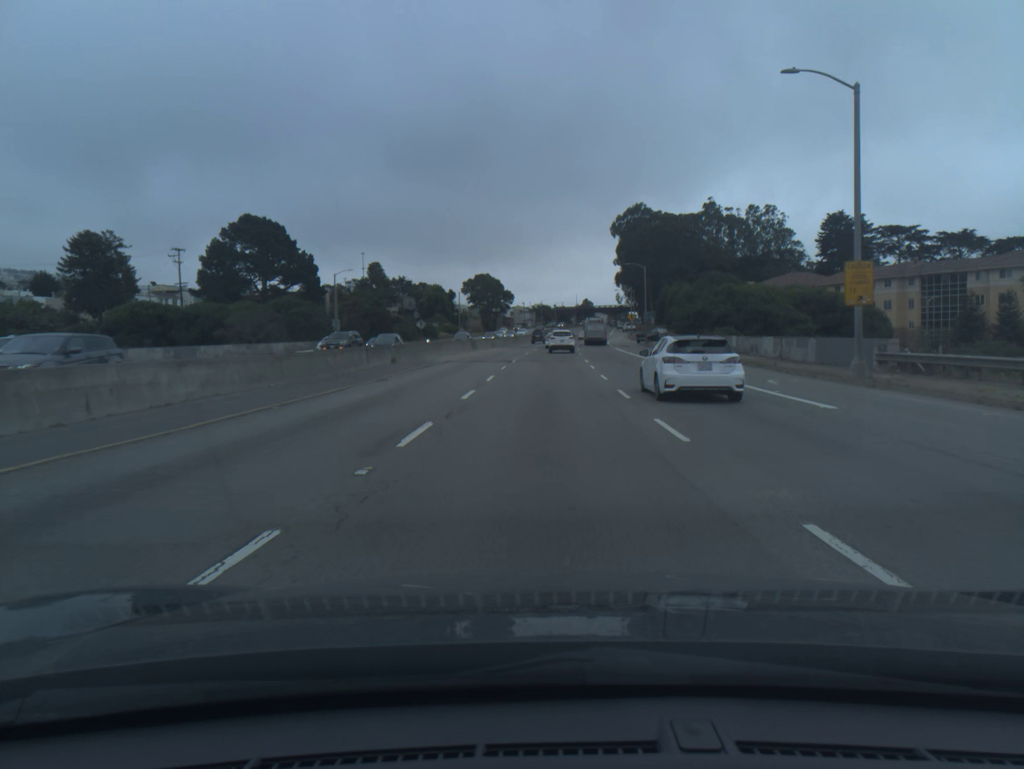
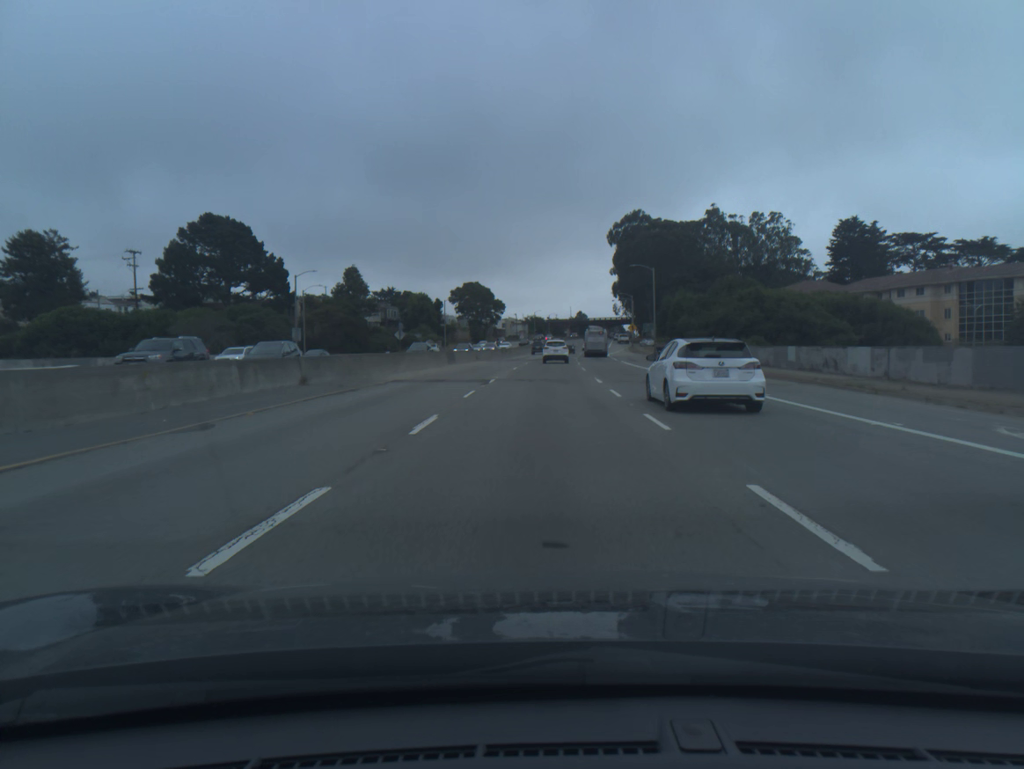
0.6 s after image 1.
(+0.1, +13.1) m; 0°
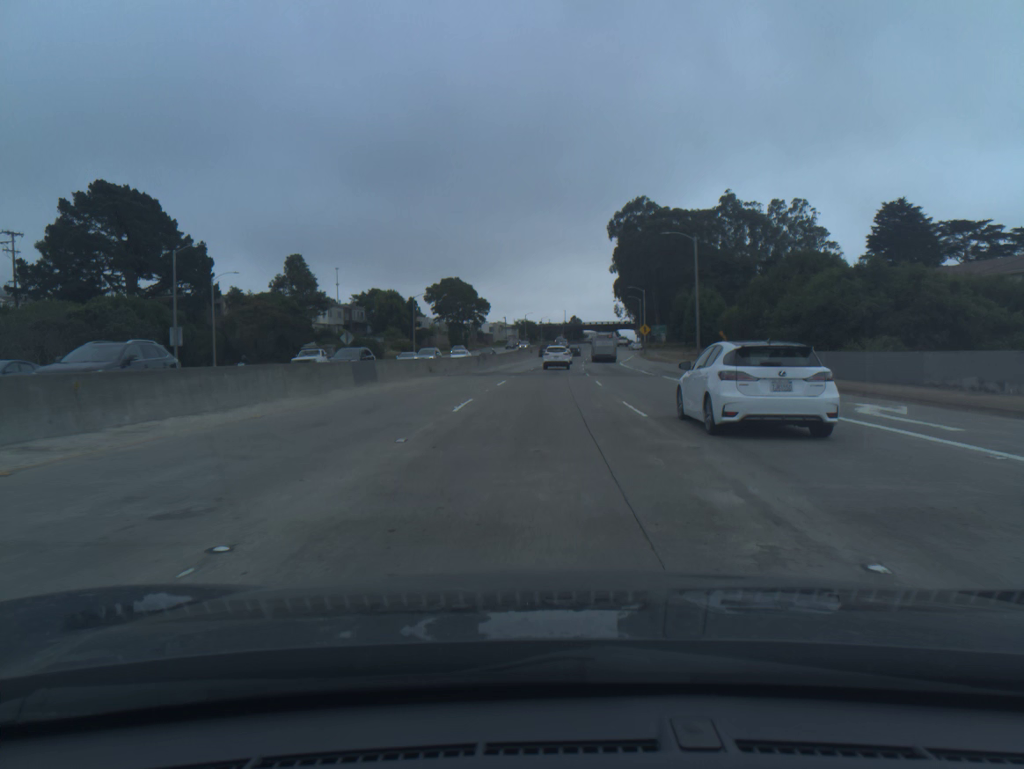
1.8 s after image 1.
(+0.2, +26.0) m; +1°
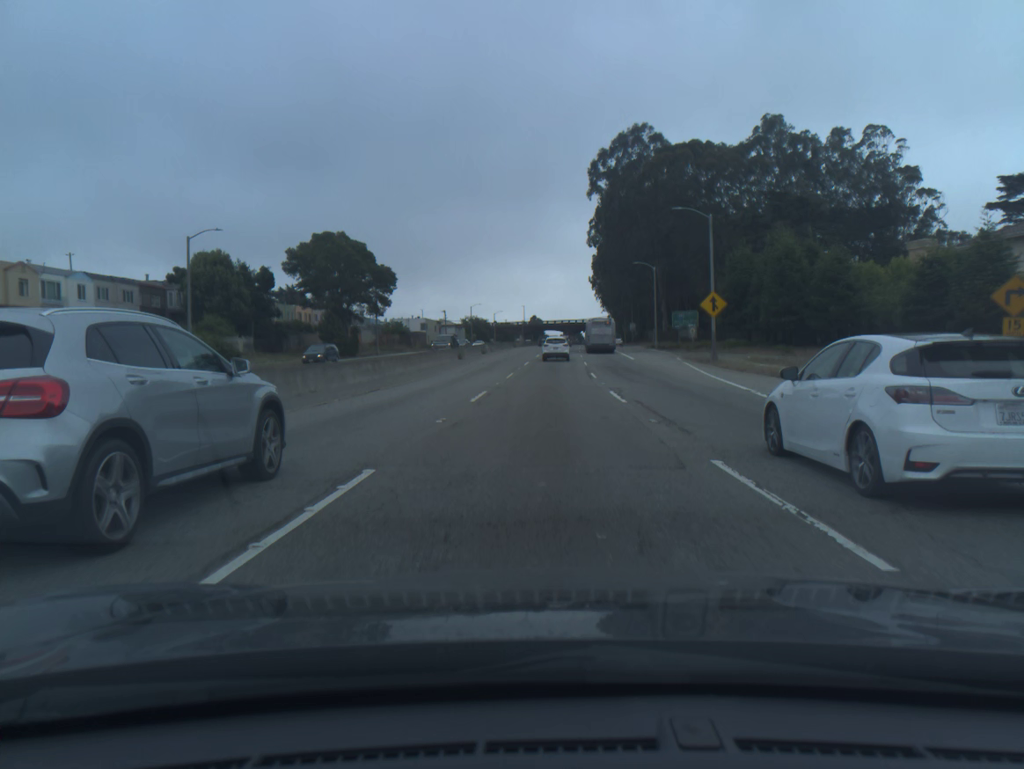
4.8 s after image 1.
(+1.2, +64.2) m; +3°
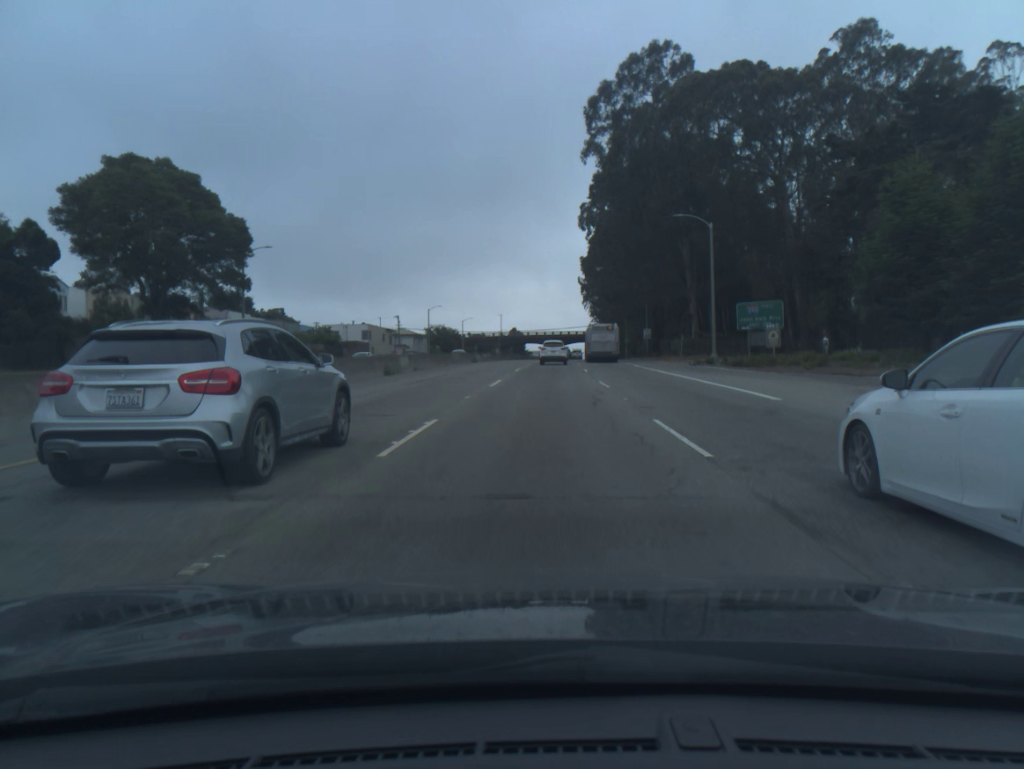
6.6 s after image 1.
(+0.5, +38.6) m; +1°
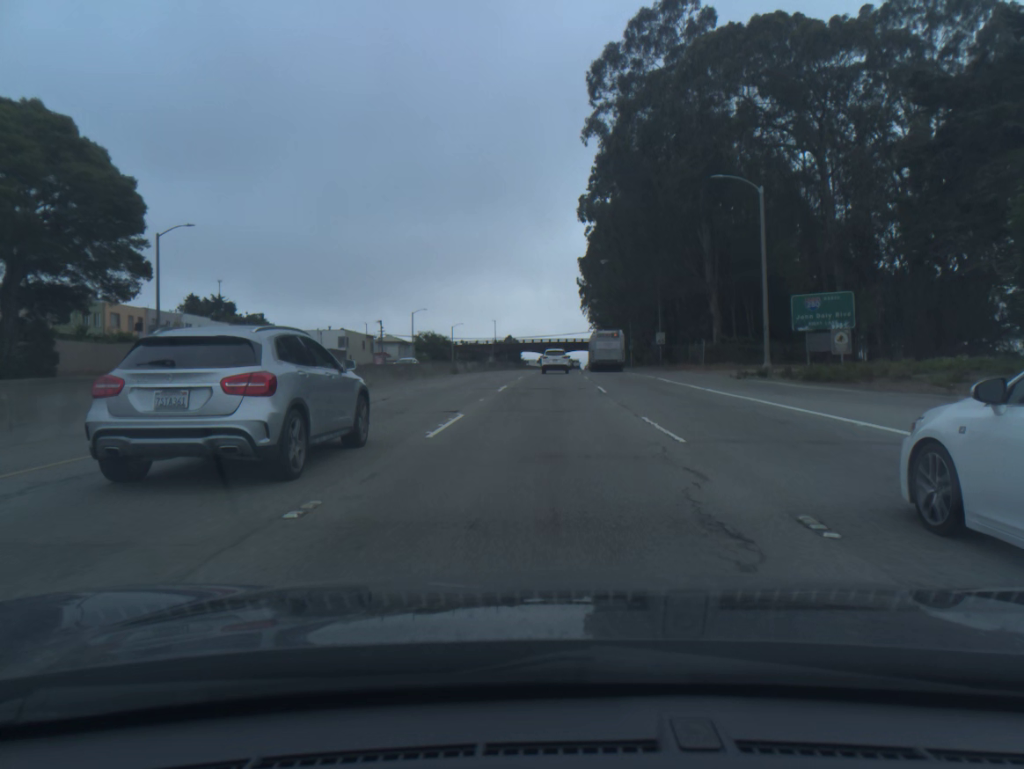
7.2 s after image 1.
(0.0, +12.8) m; 0°
